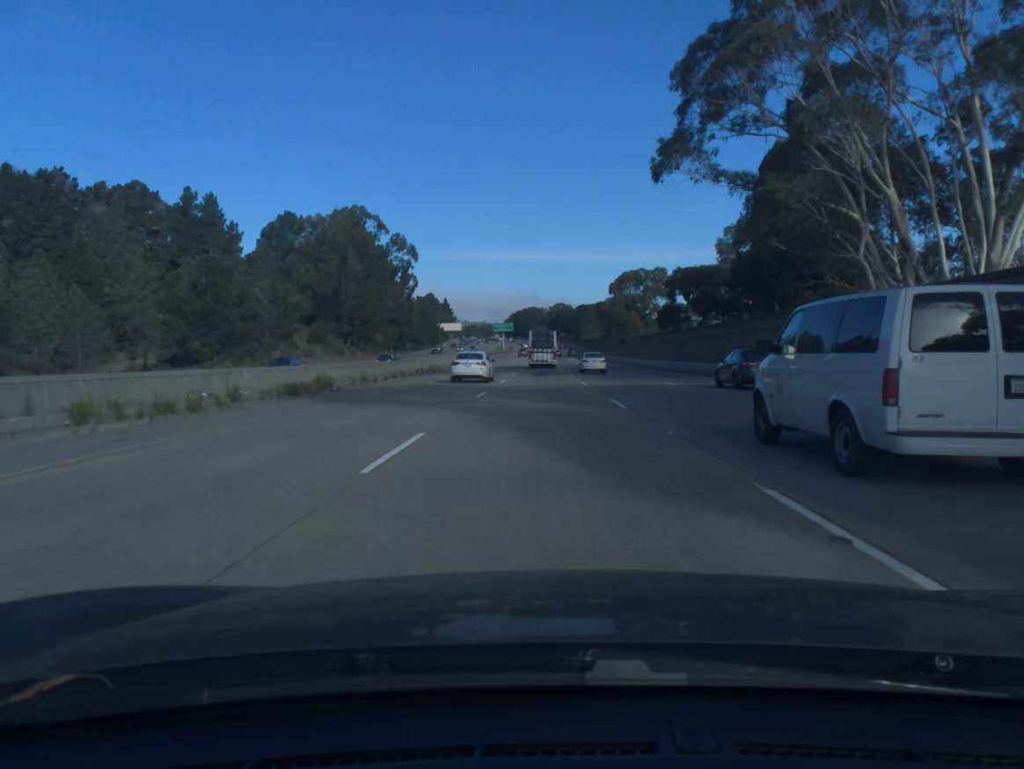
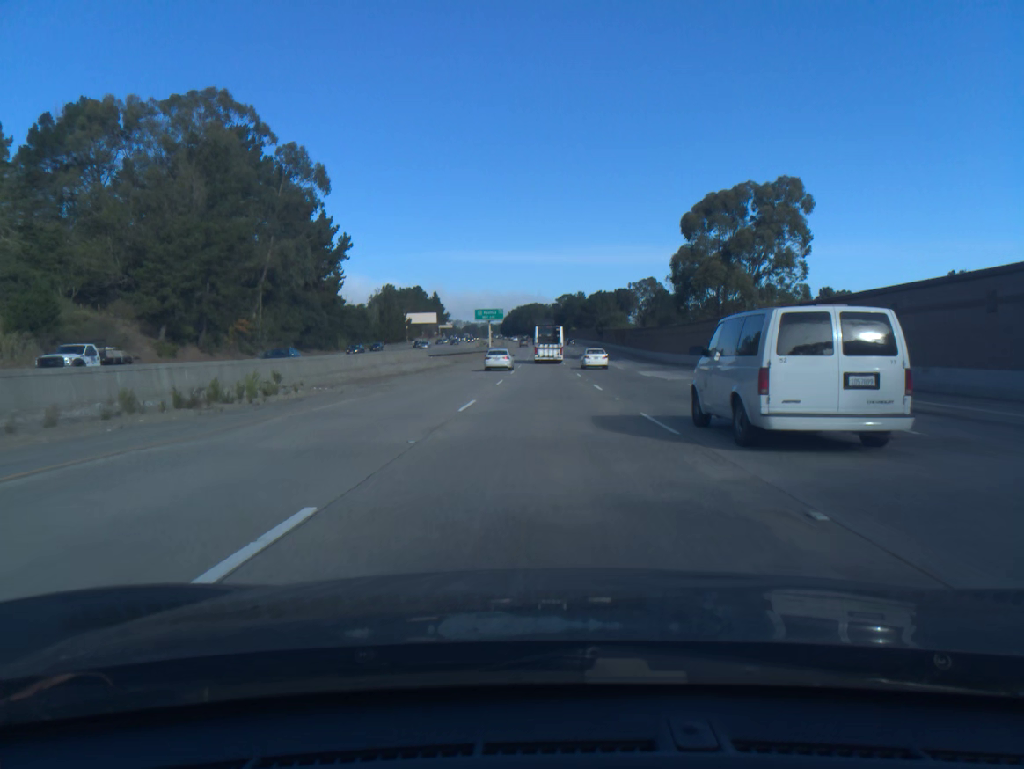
(-0.1, +79.1) m; 0°
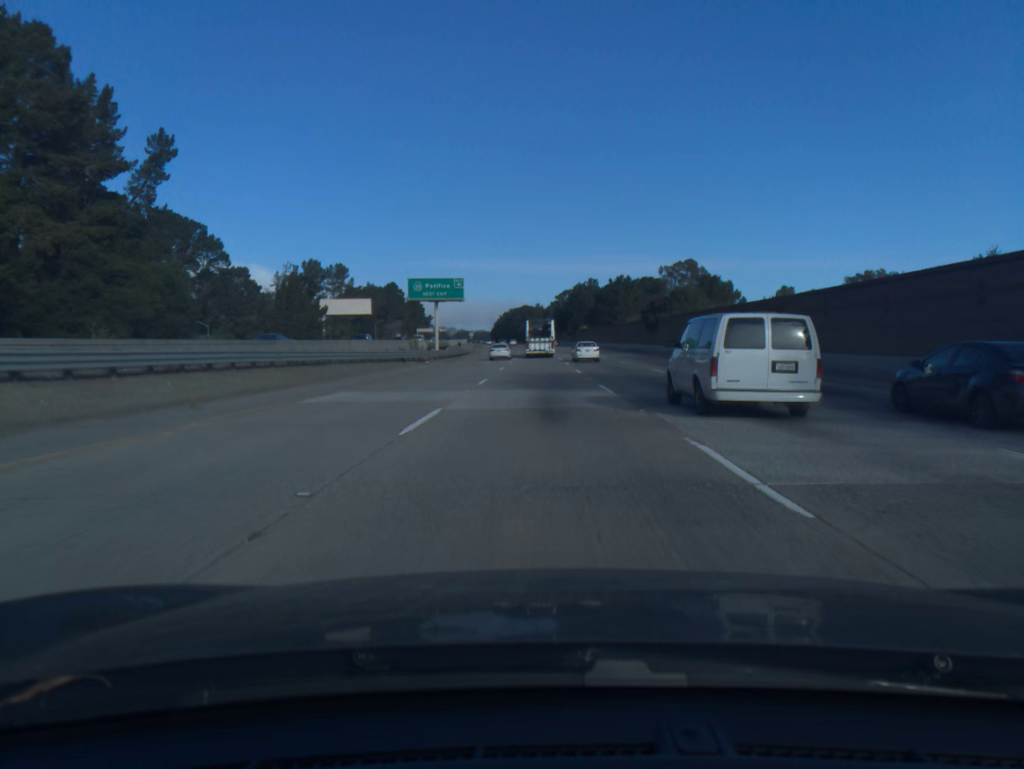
(+0.2, +79.0) m; 0°
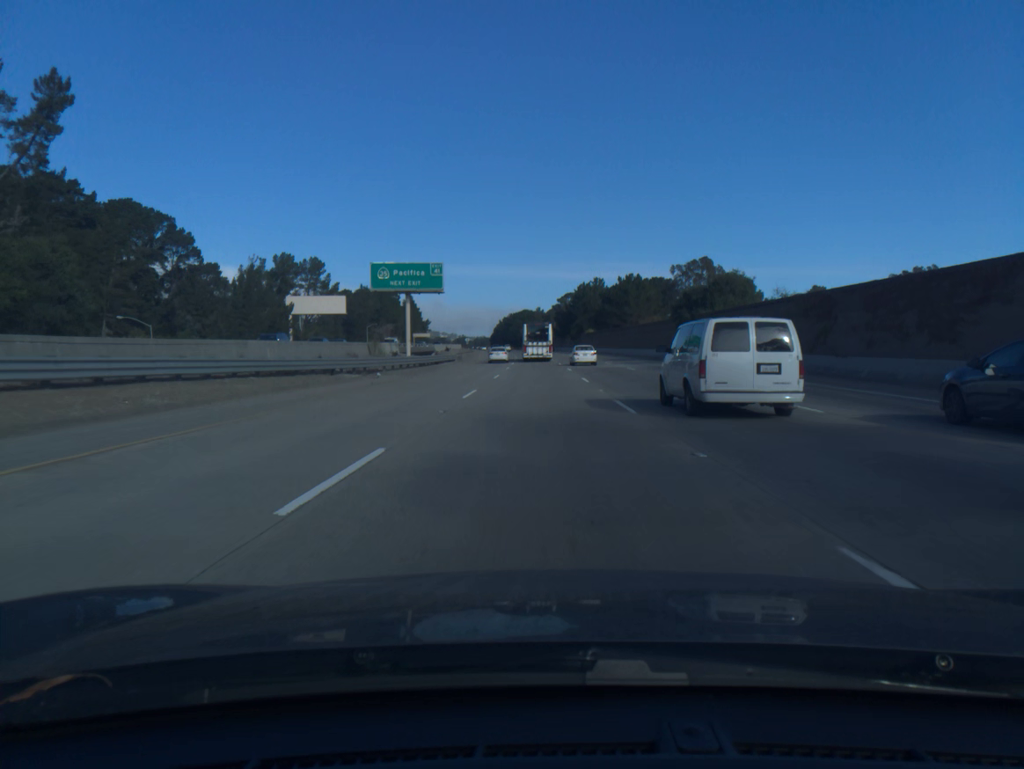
(0.0, +19.7) m; 0°
